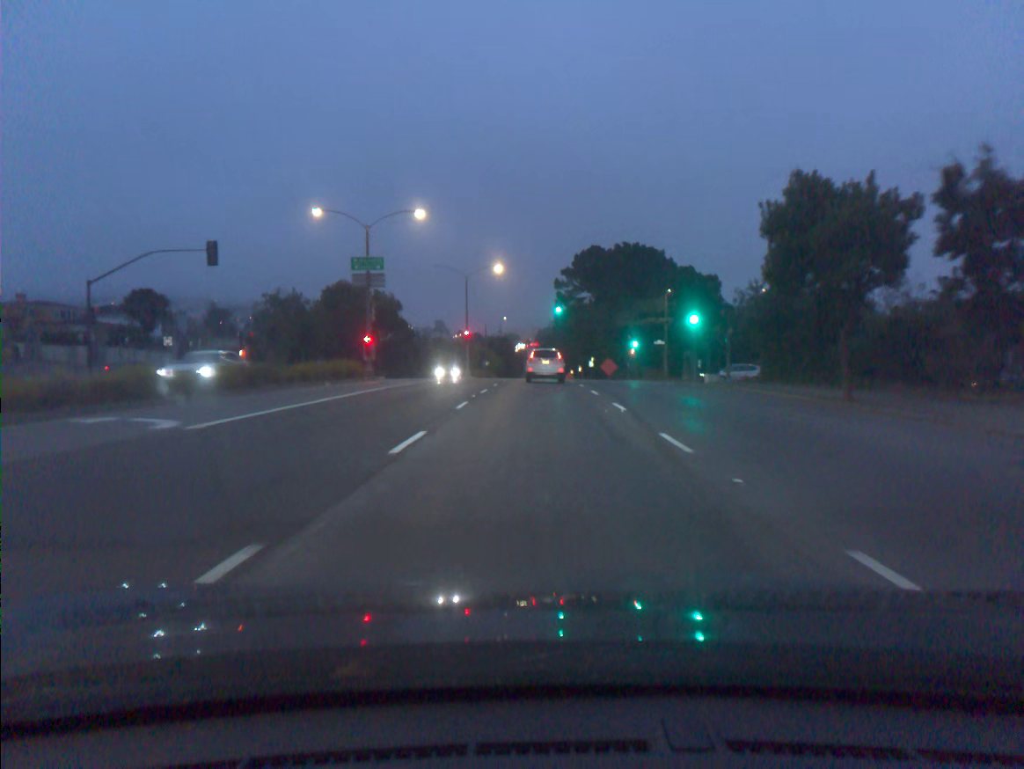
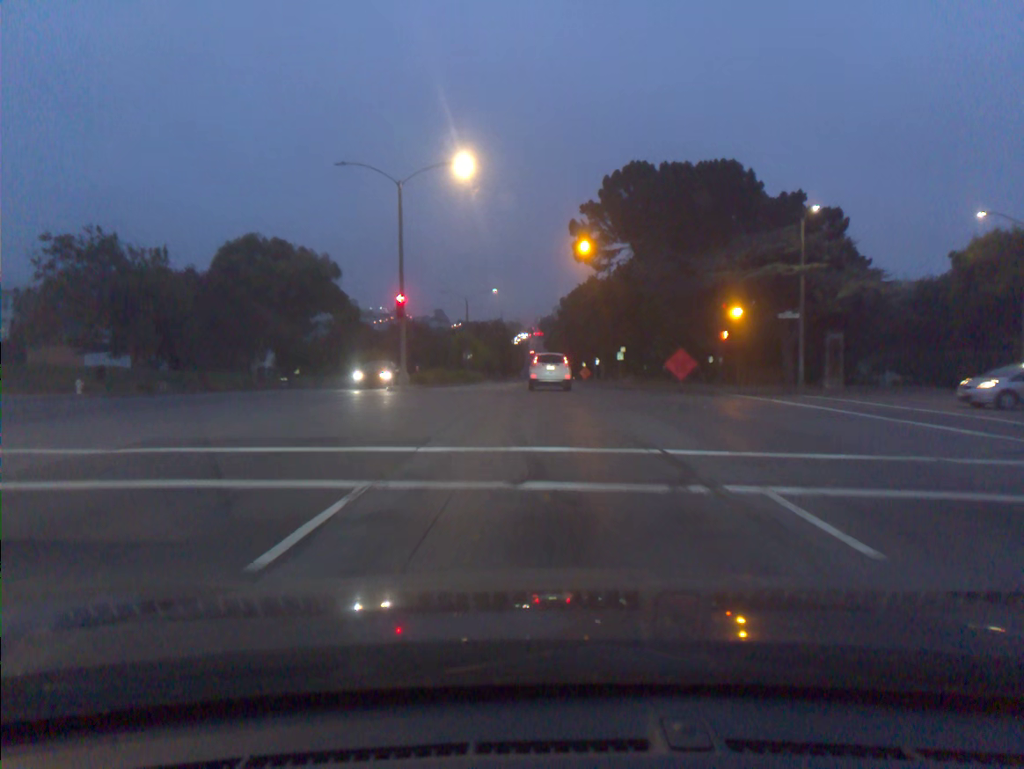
(-0.1, +35.7) m; 0°
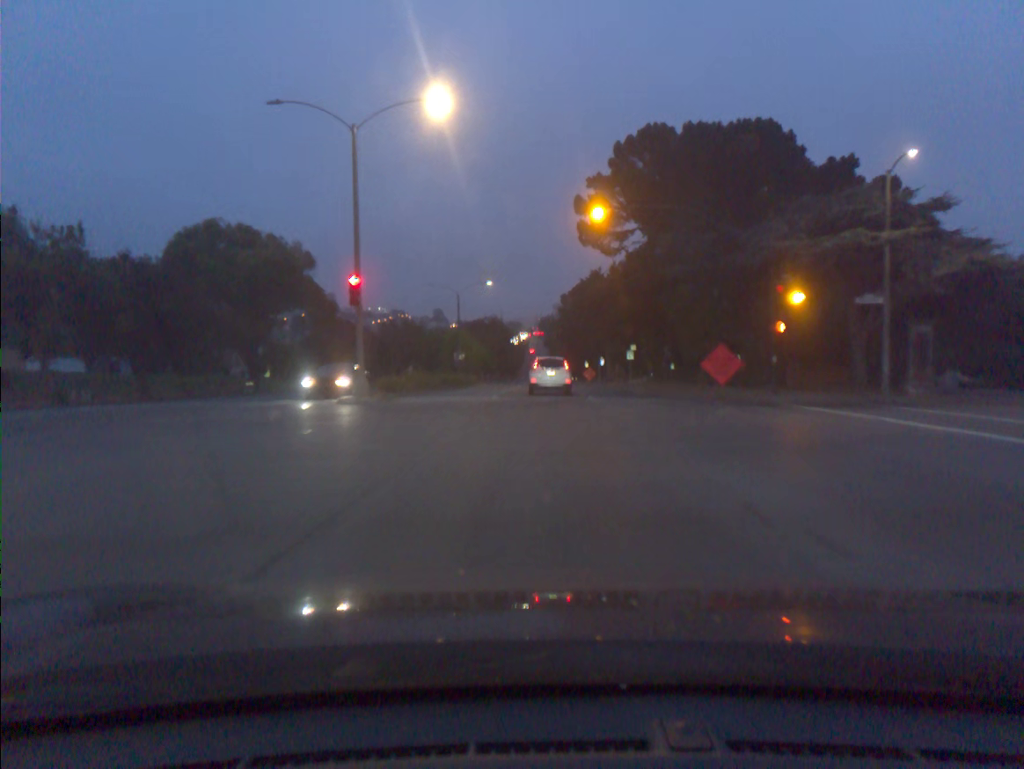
(0.0, +8.7) m; 0°
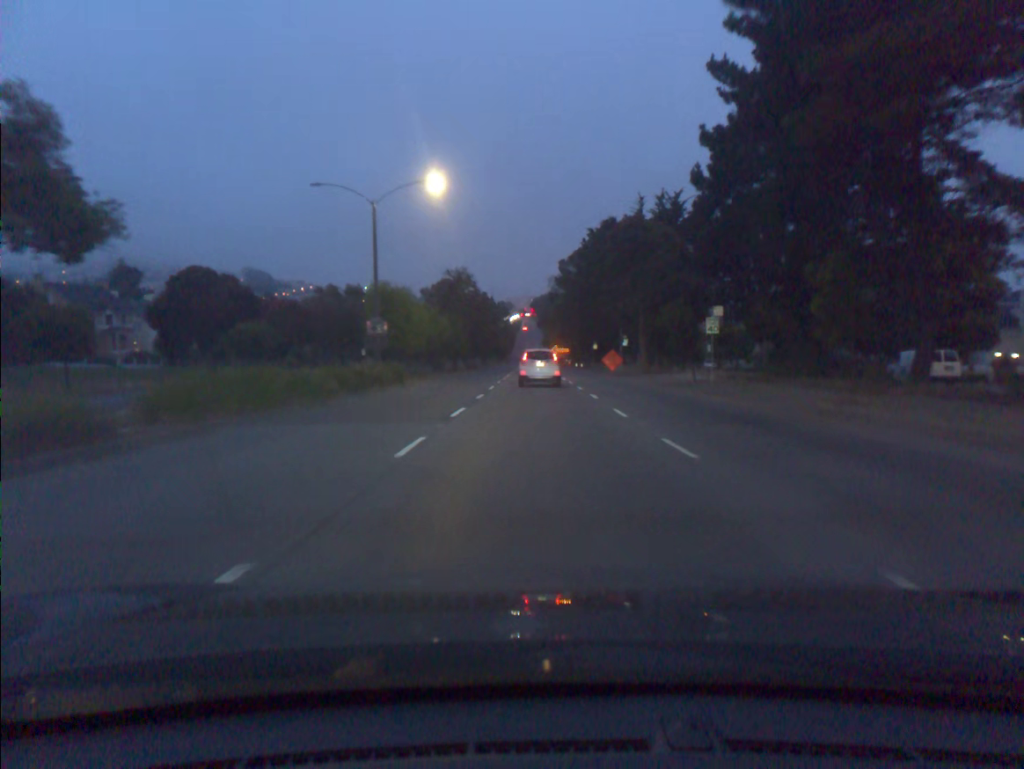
(+0.1, +34.5) m; +1°
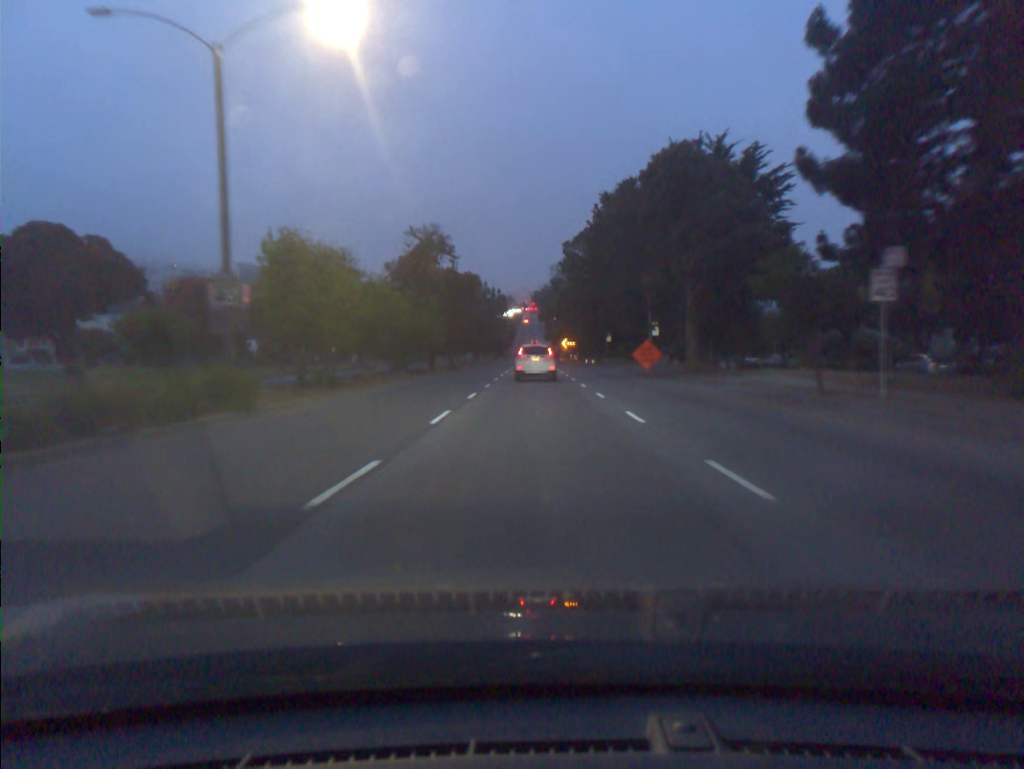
(0.0, +17.7) m; 0°
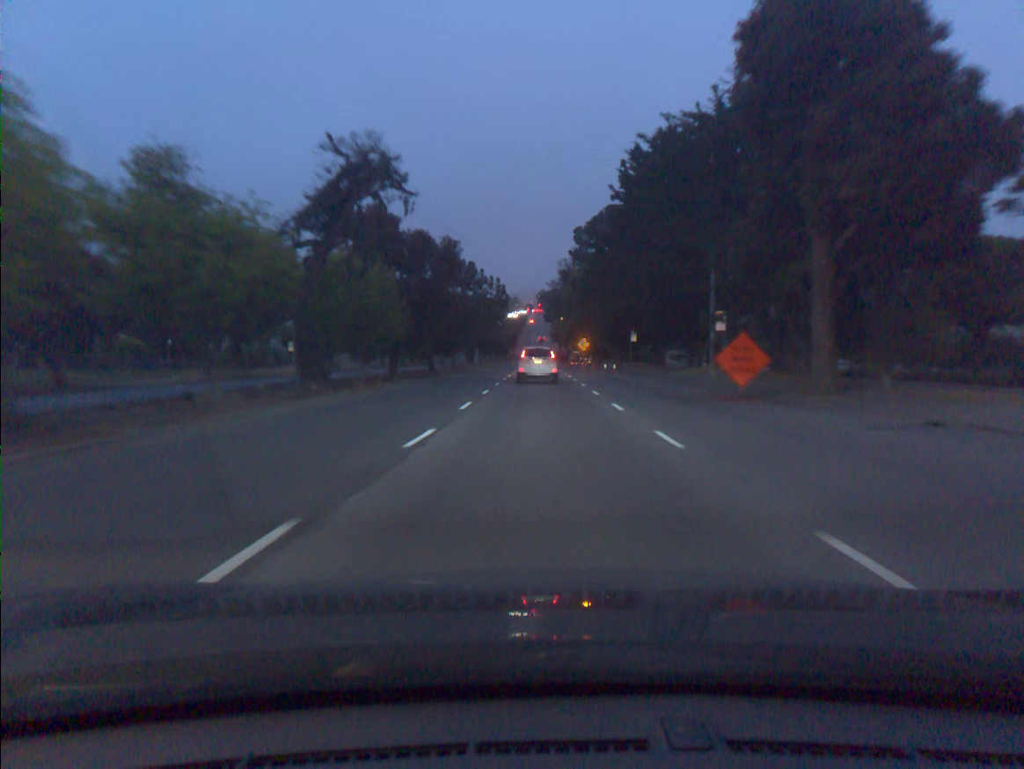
(-0.1, +18.1) m; -1°
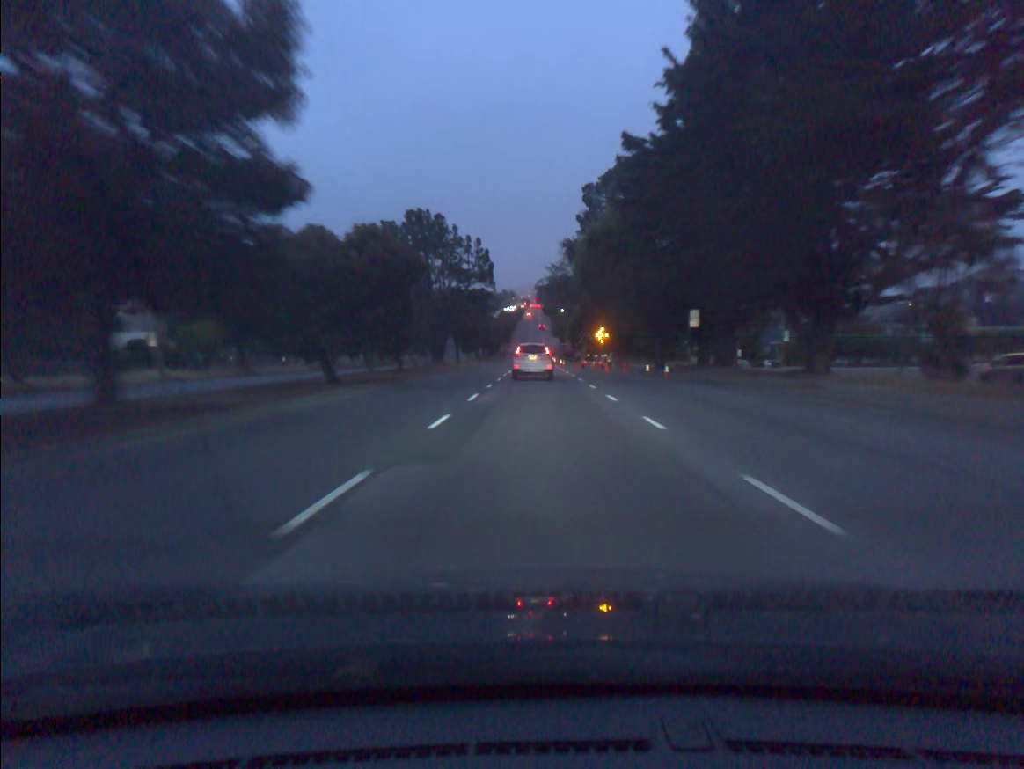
(0.0, +27.5) m; 0°
